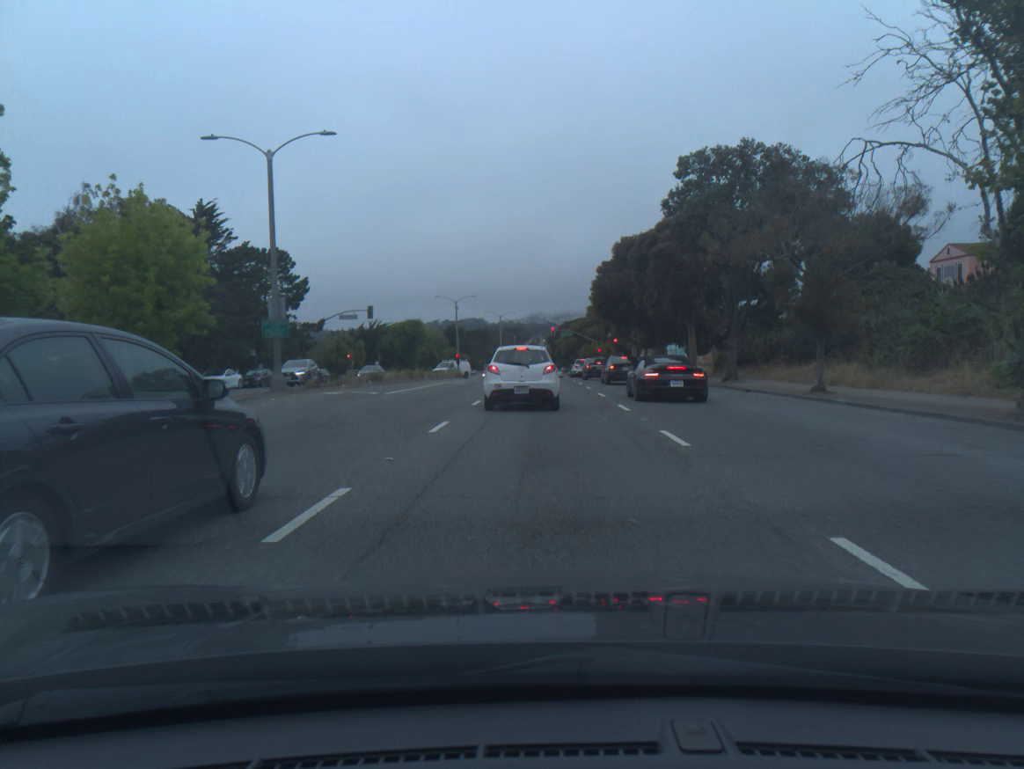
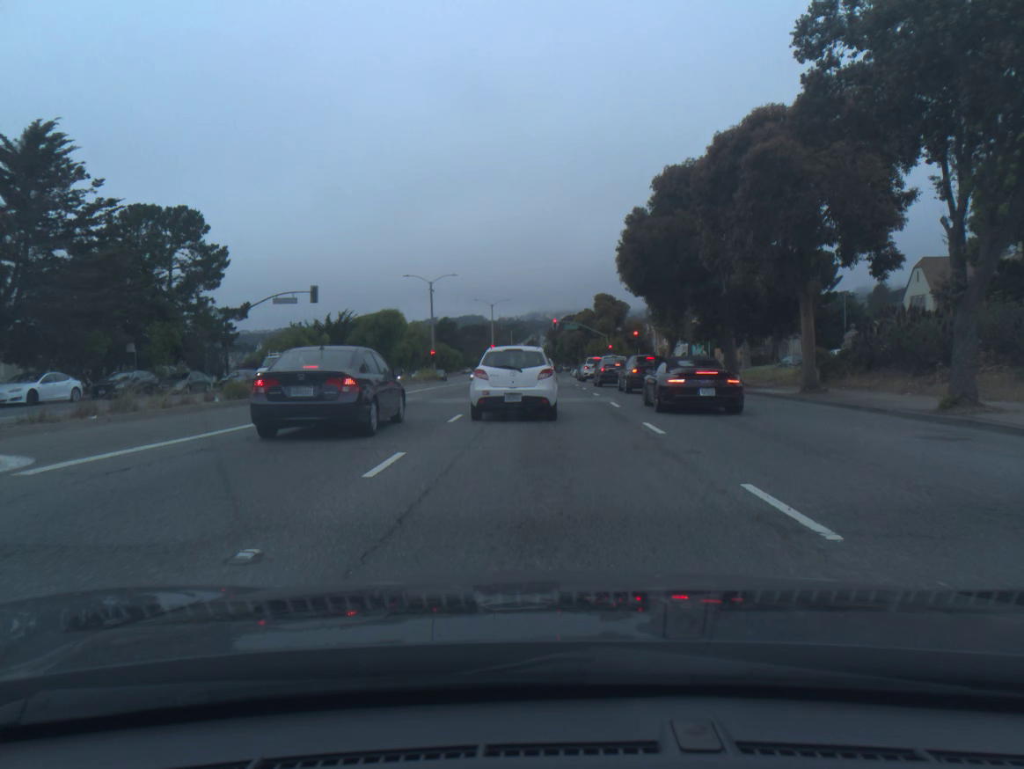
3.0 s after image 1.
(+0.1, +19.4) m; 0°
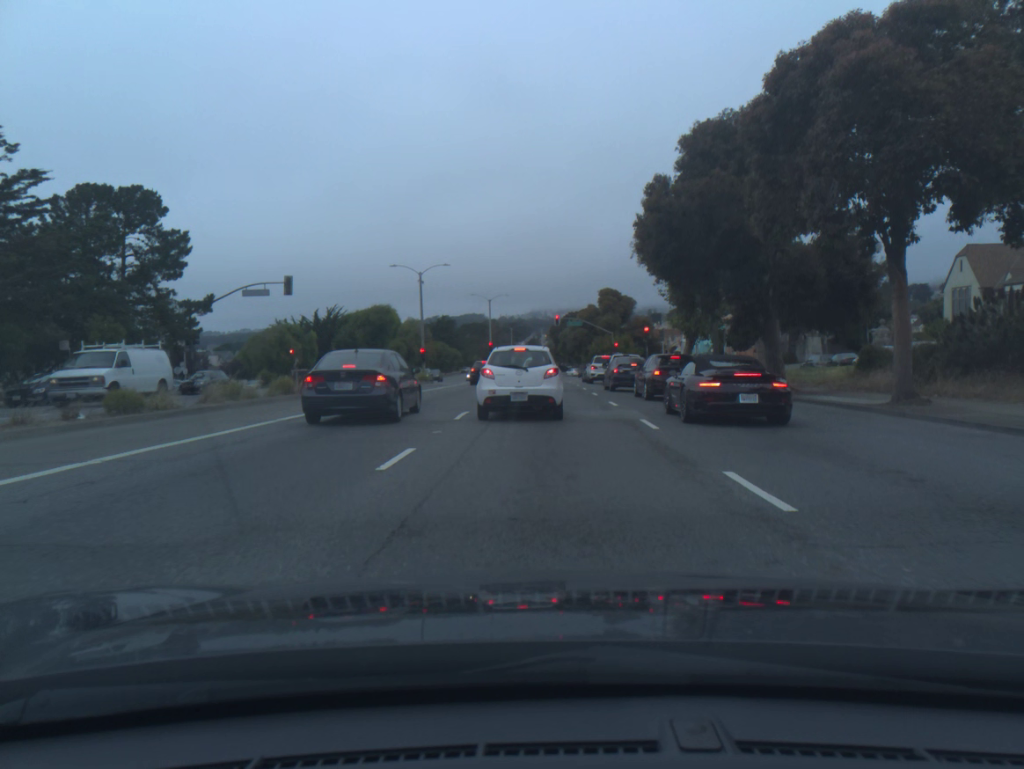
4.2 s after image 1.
(0.0, +6.5) m; 0°
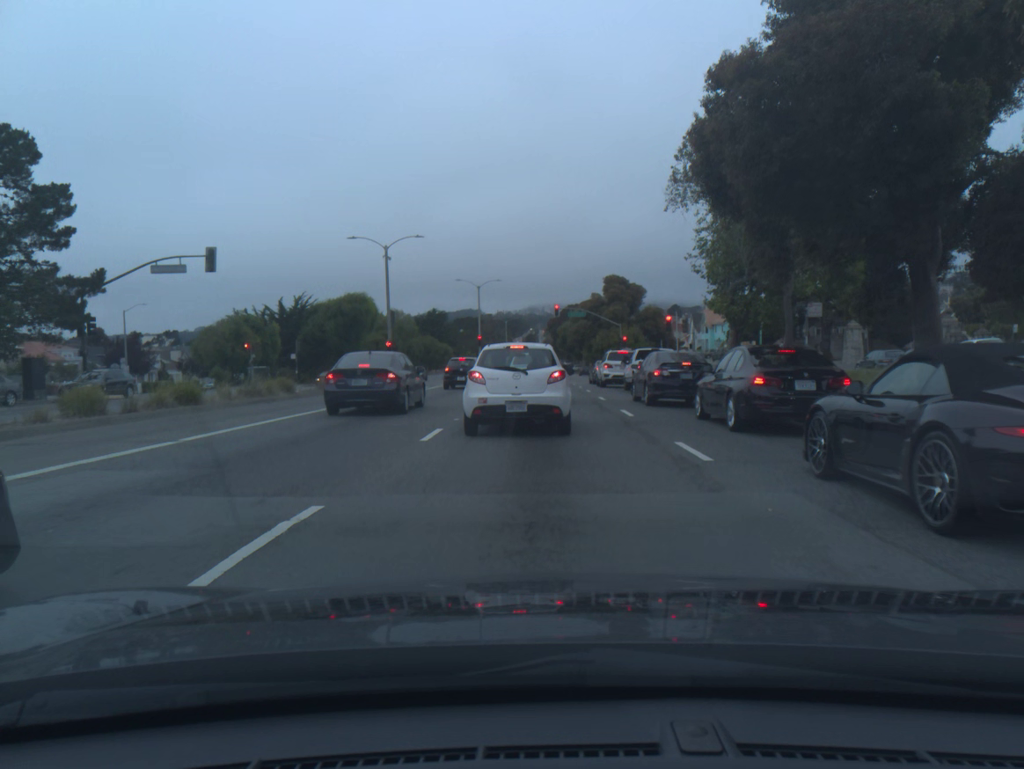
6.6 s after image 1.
(0.0, +11.8) m; 0°
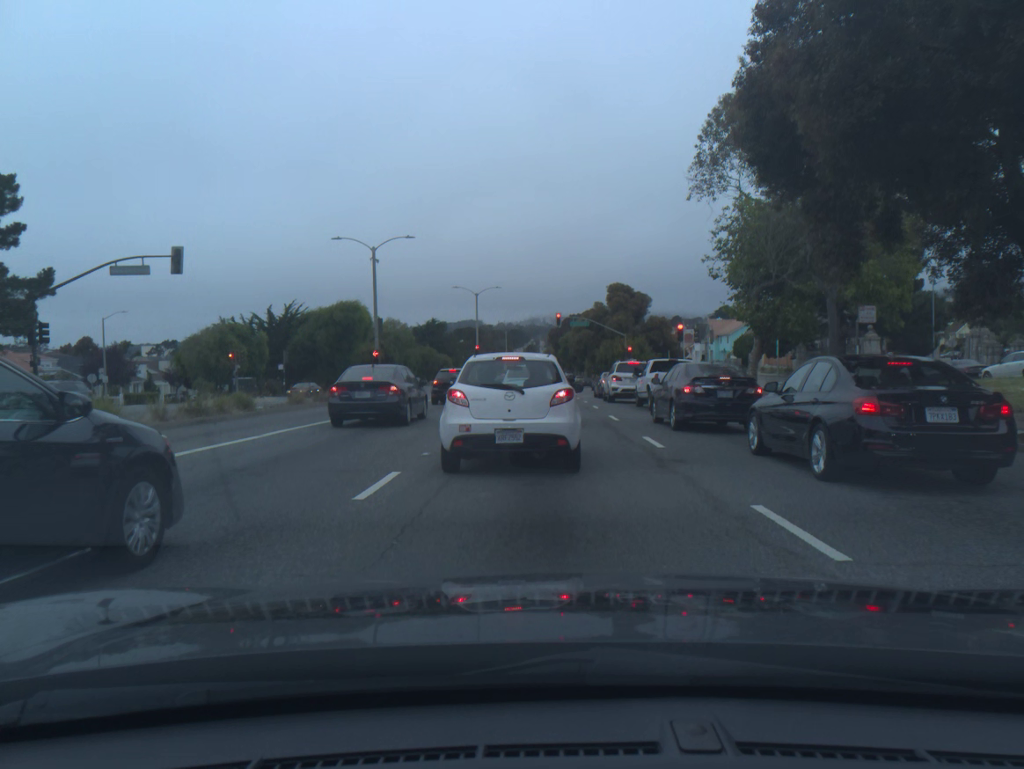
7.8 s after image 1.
(0.0, +4.1) m; 0°
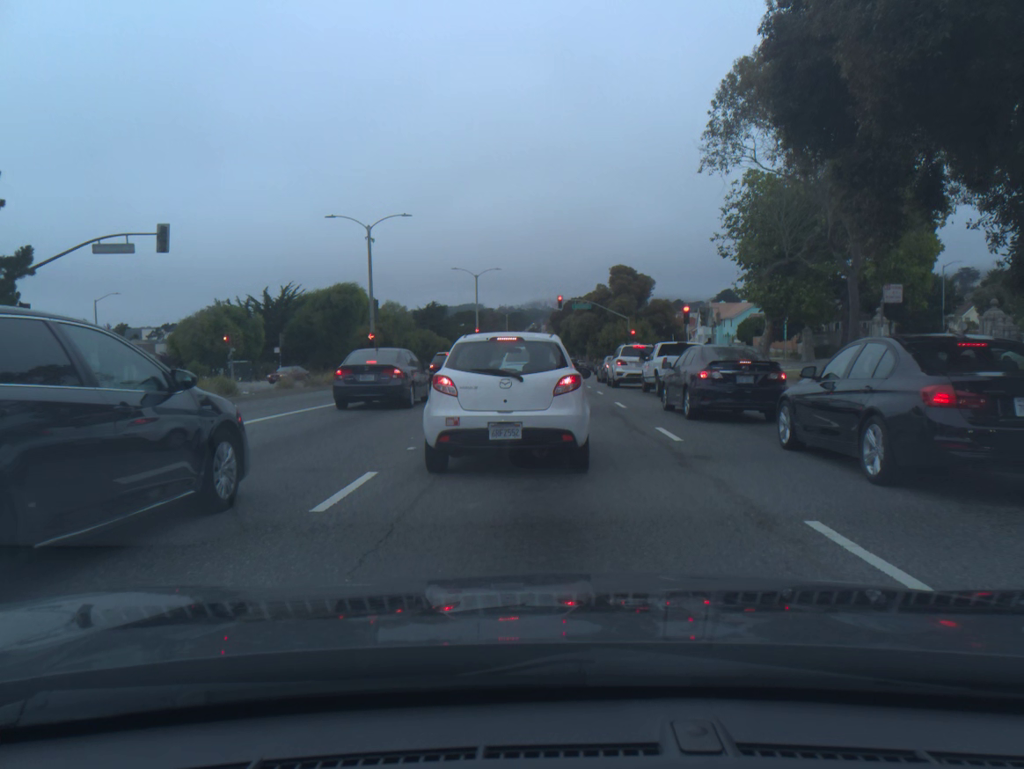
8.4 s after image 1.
(0.0, +1.4) m; -1°
